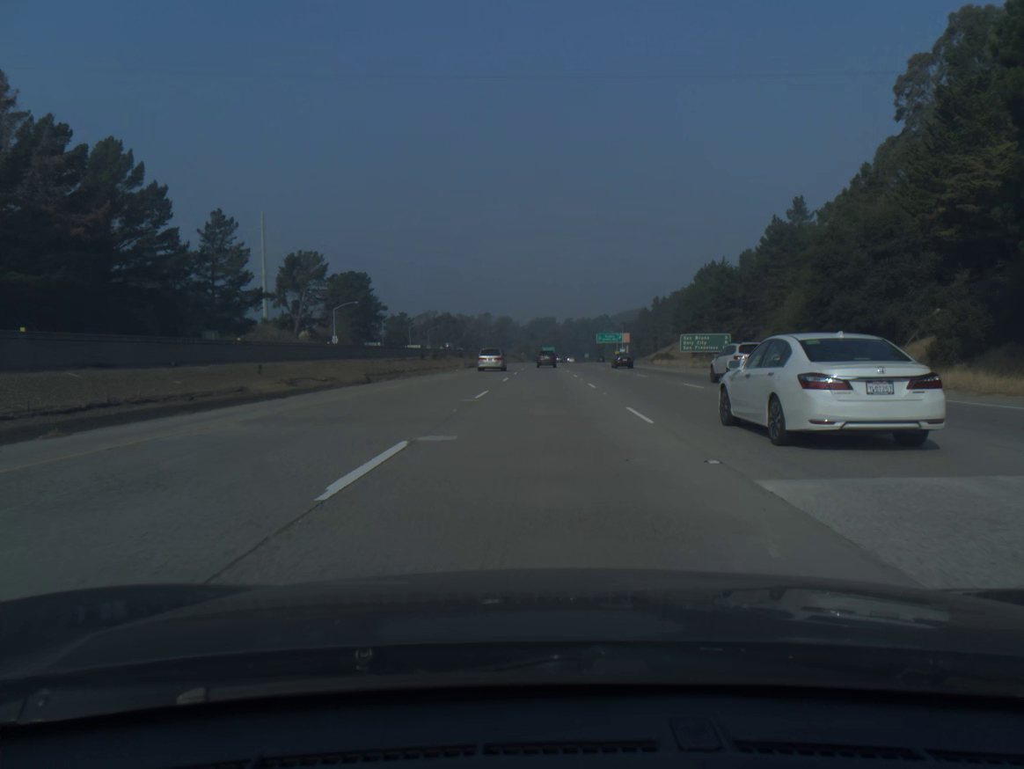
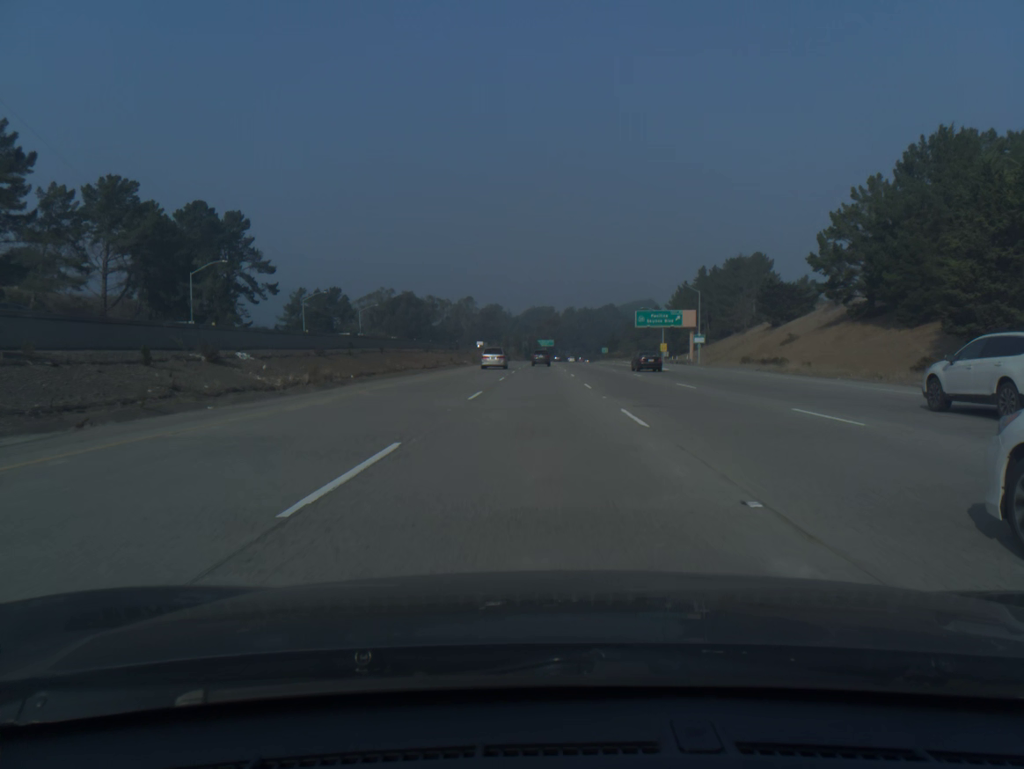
(+0.5, +102.9) m; 0°
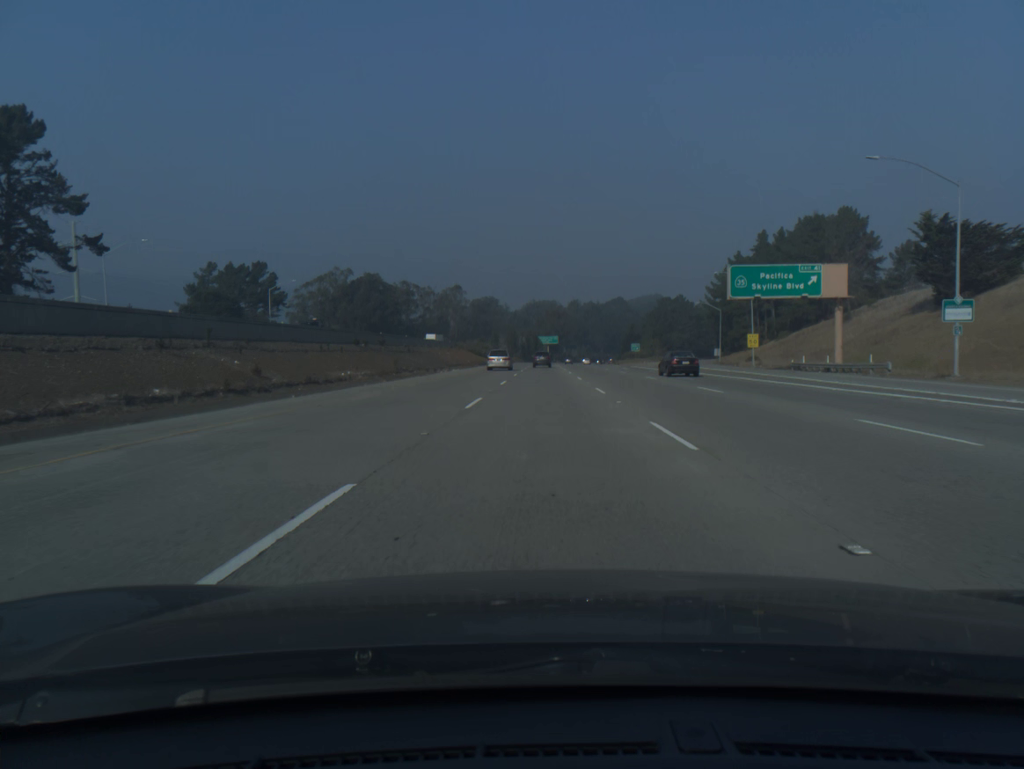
(-0.1, +61.6) m; 0°
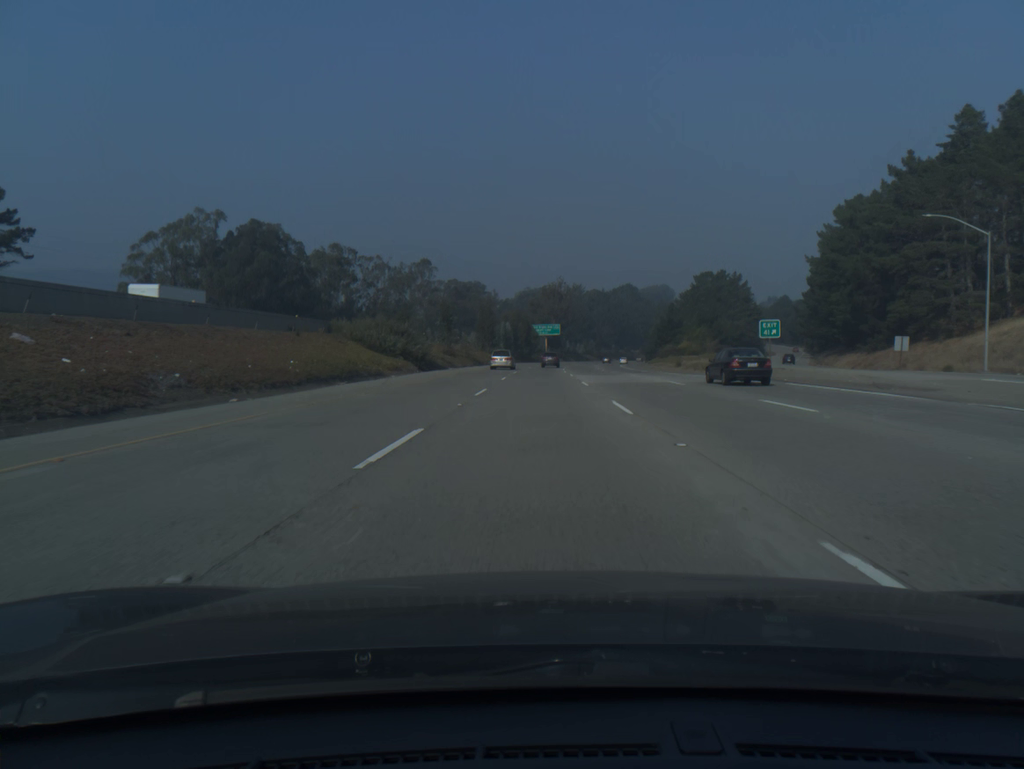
(+0.3, +82.0) m; 0°
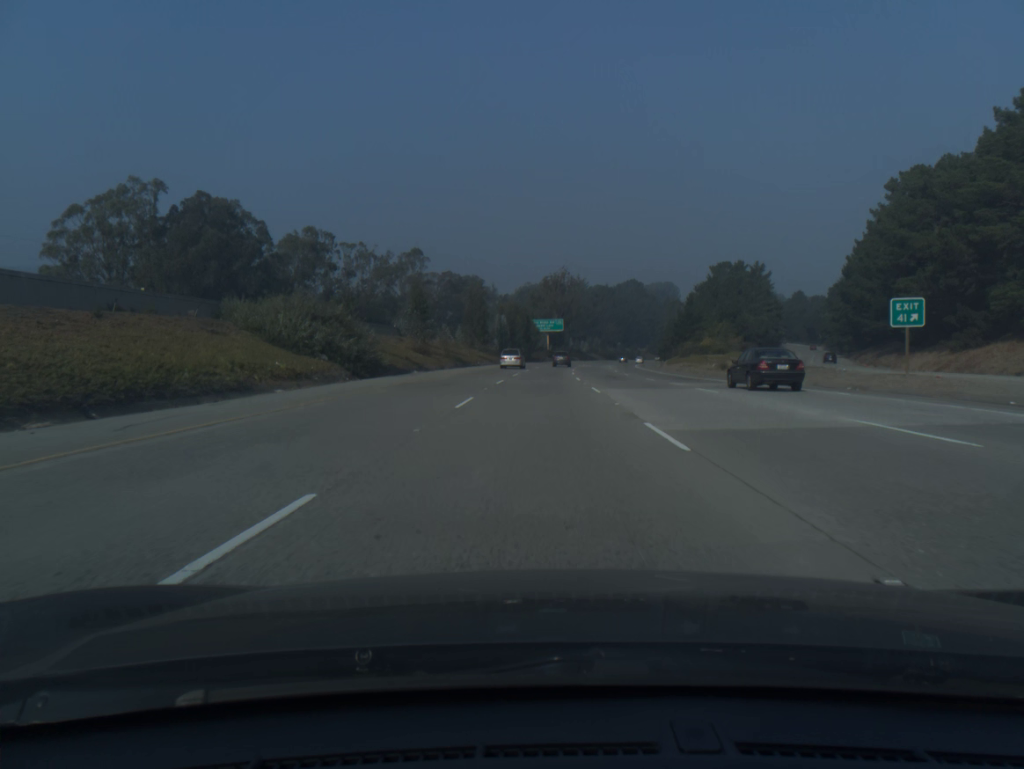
(0.0, +20.5) m; 0°
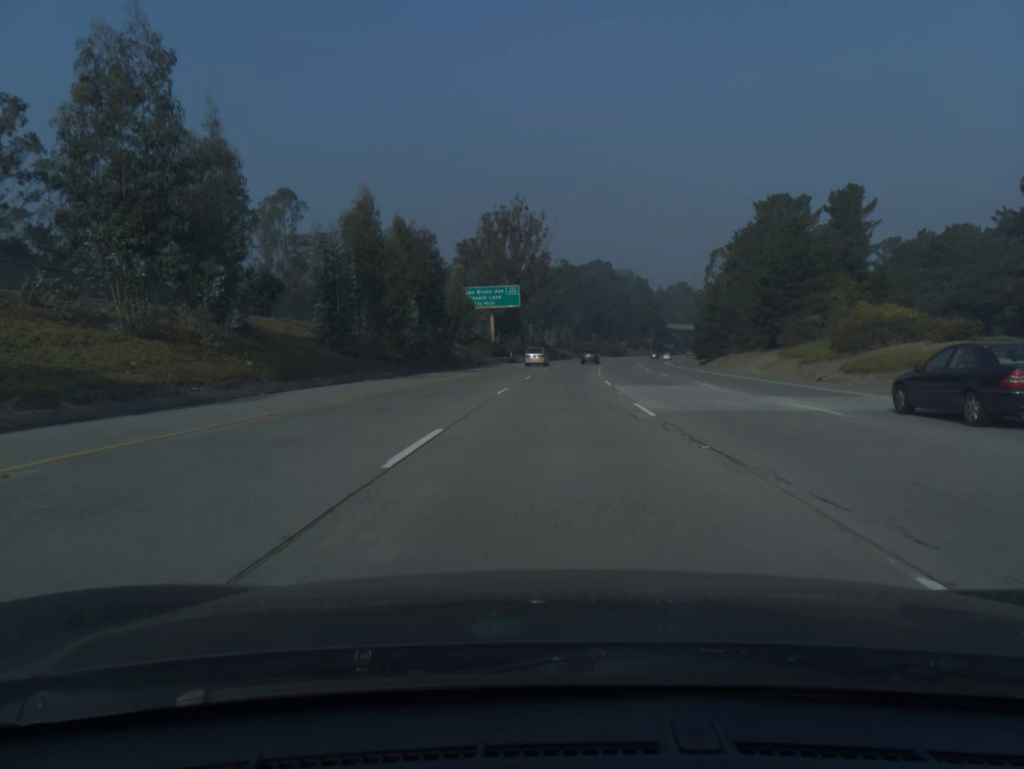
(+1.3, +82.1) m; +3°
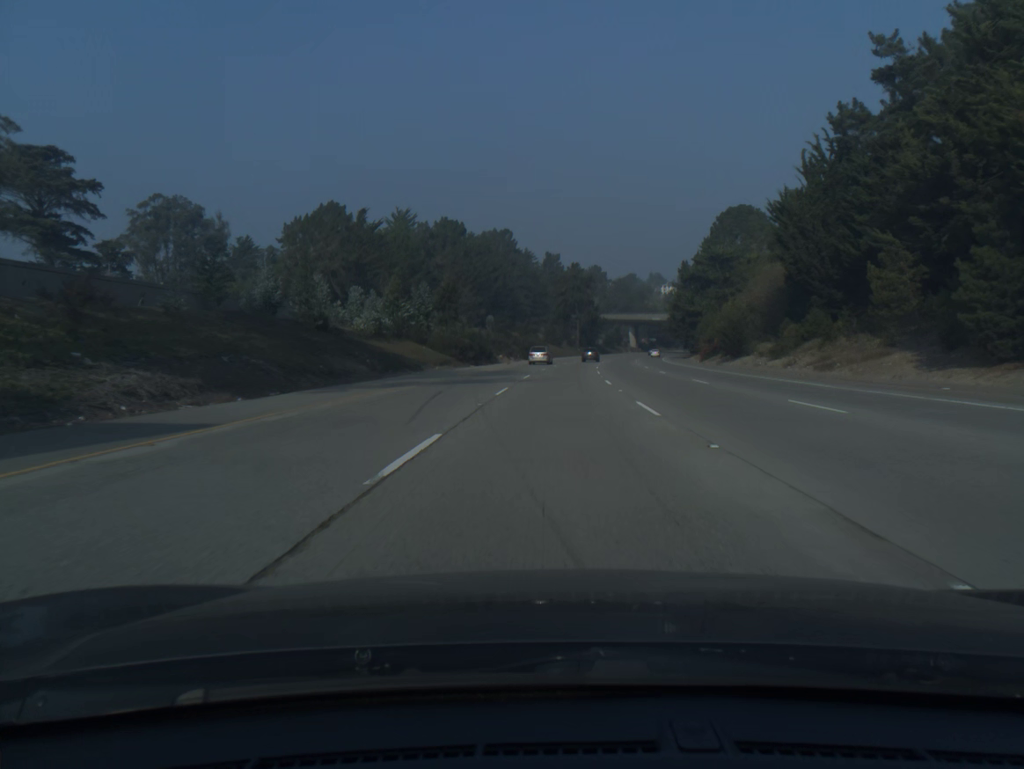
(+6.8, +102.6) m; +8°
